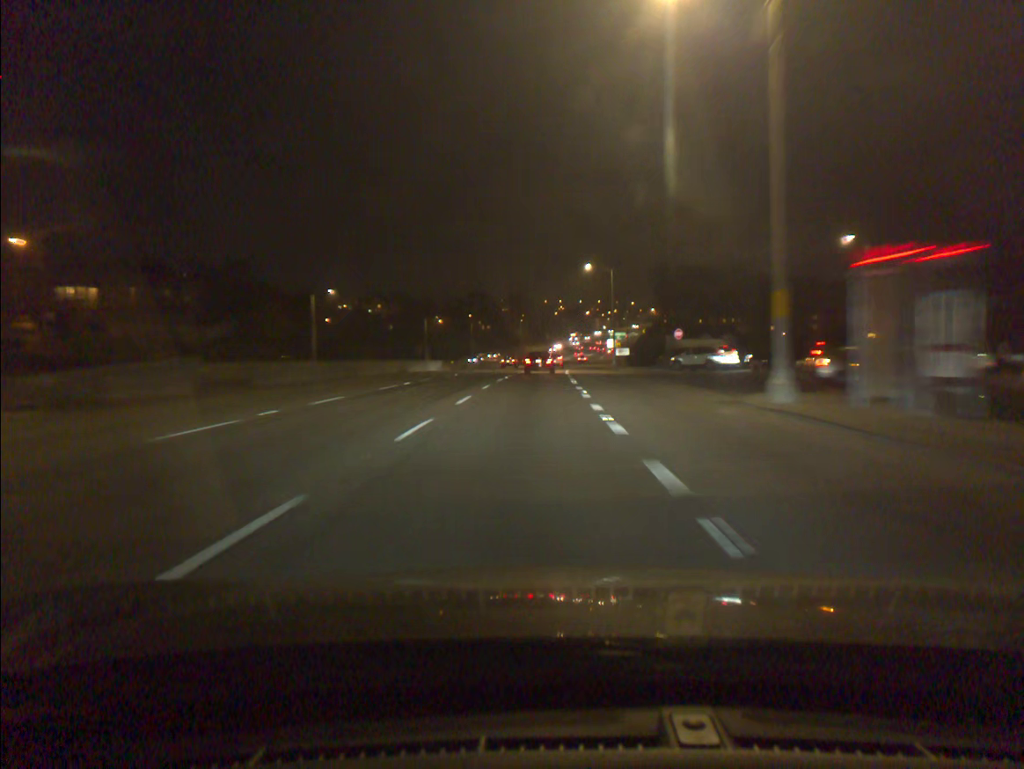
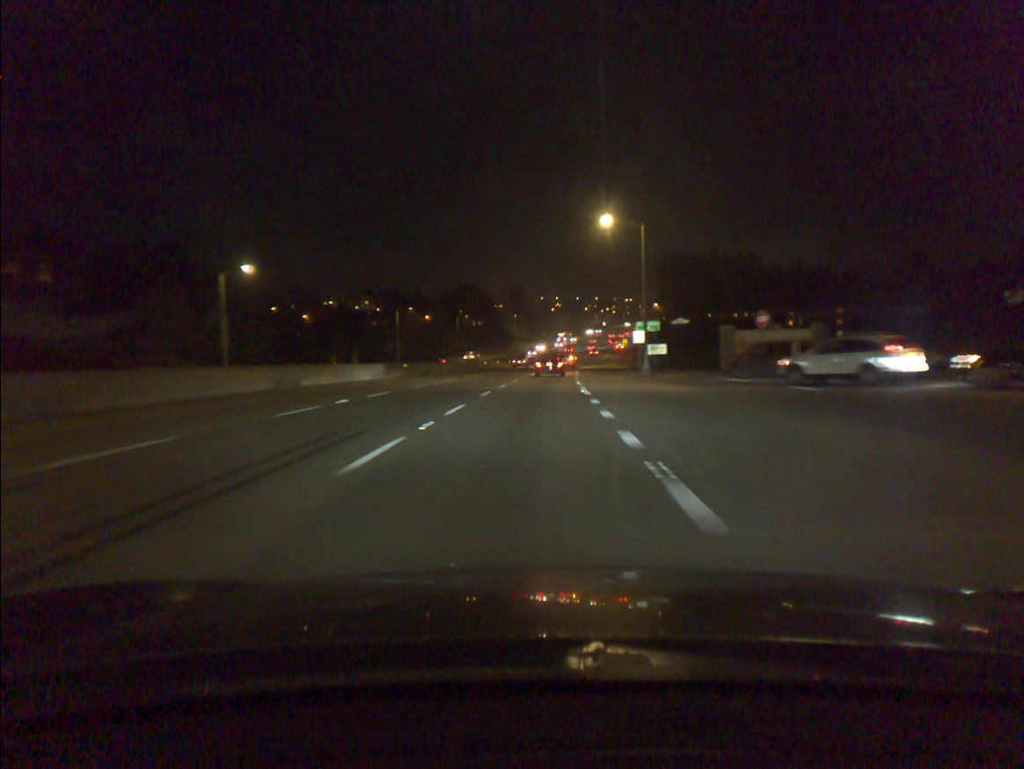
(0.0, +24.8) m; 0°
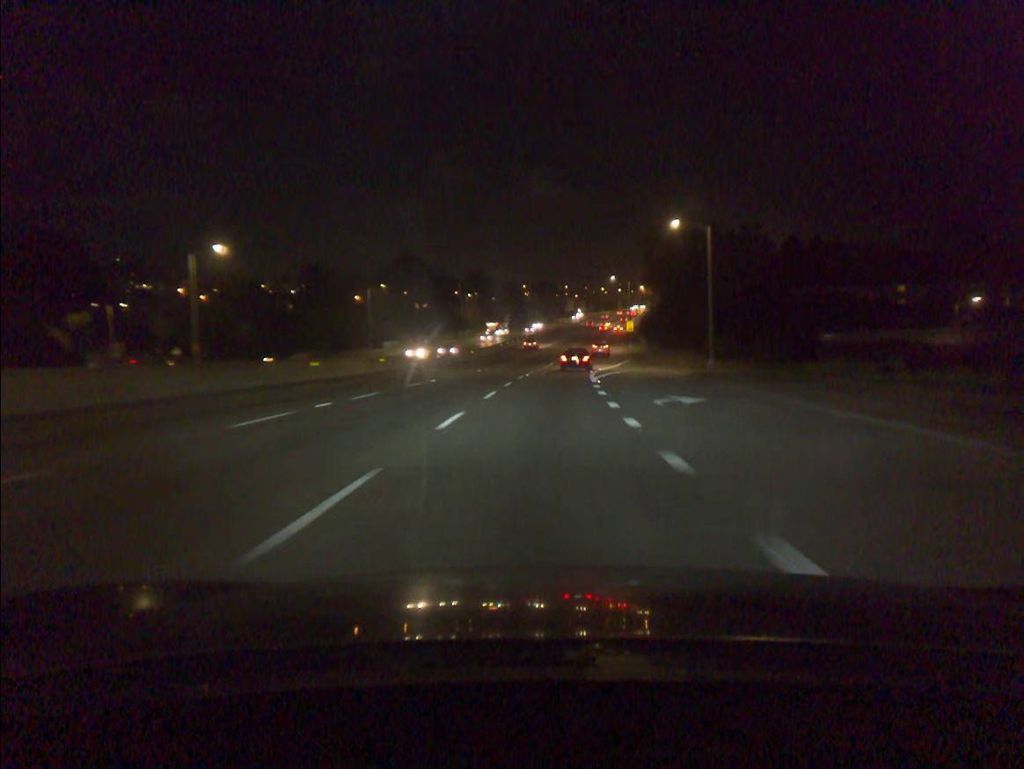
(+1.2, +62.0) m; +2°
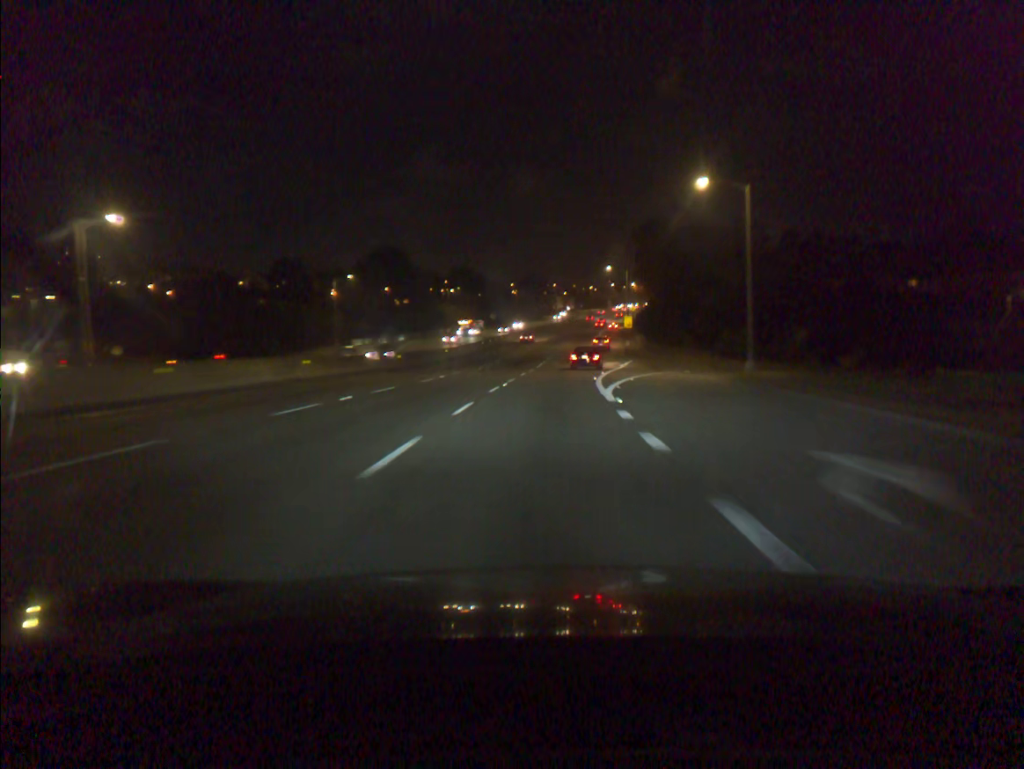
(+0.1, +12.4) m; +1°
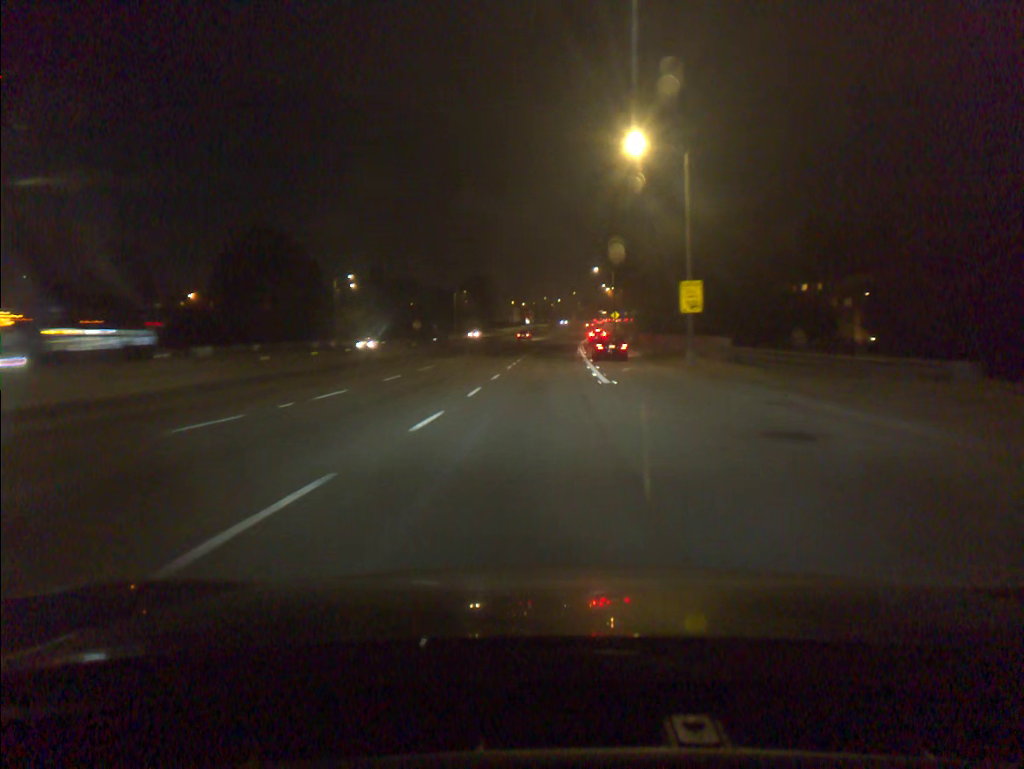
(+2.1, +61.9) m; +3°
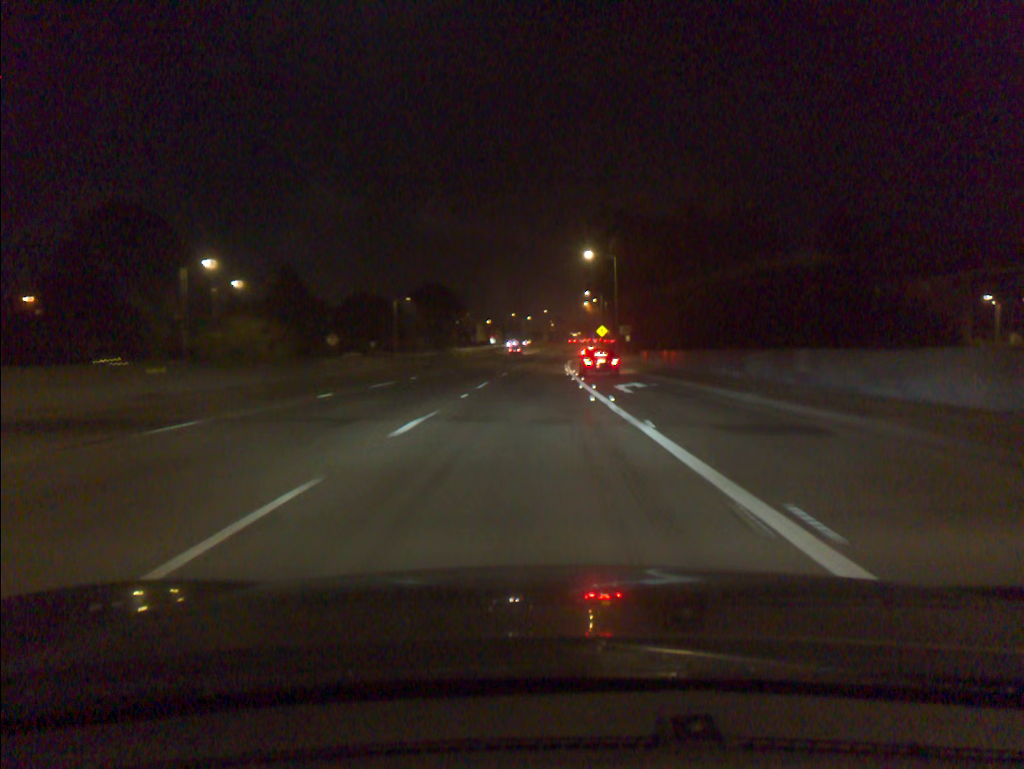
(+0.4, +37.2) m; +2°
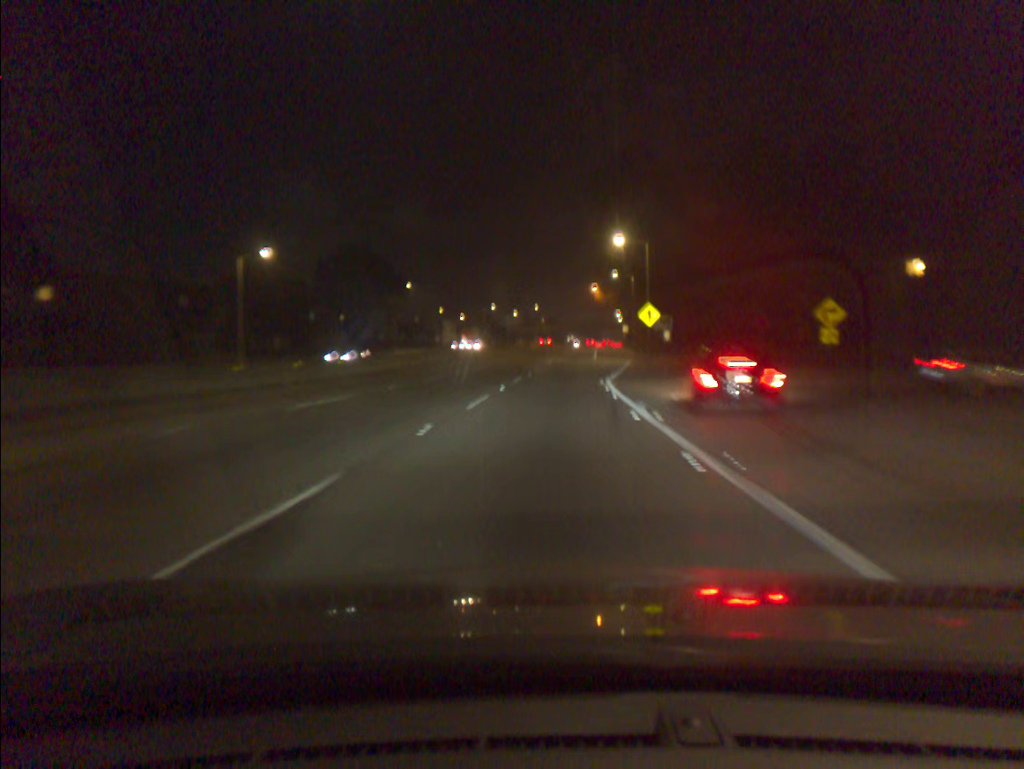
(+0.3, +62.1) m; 0°
